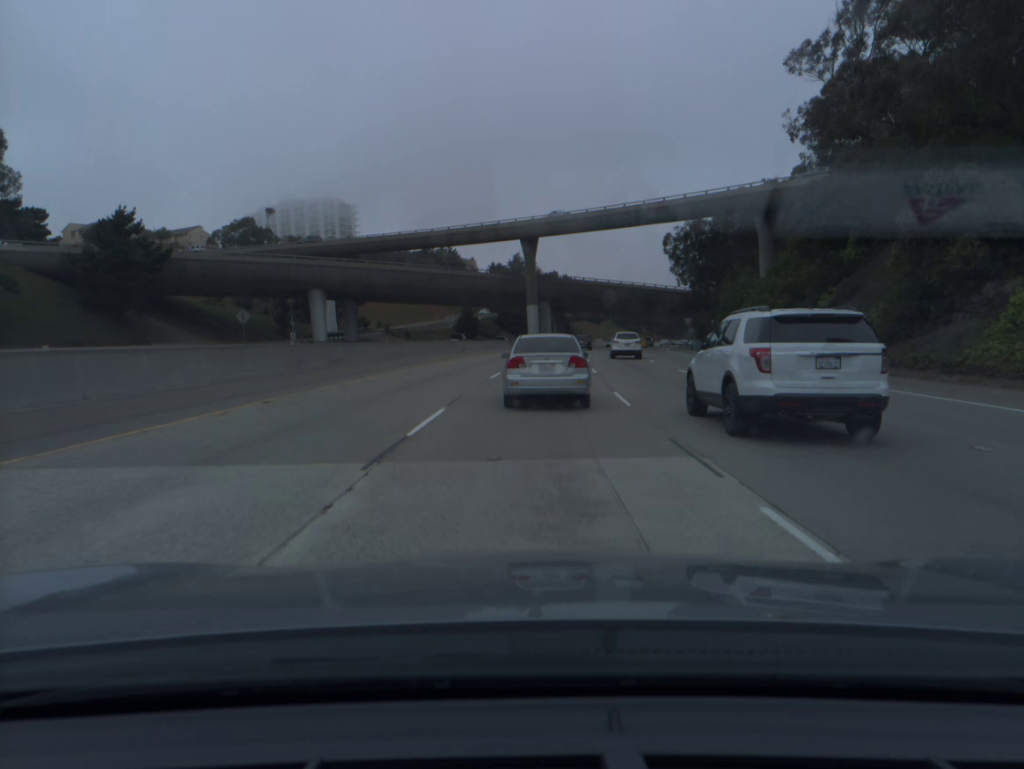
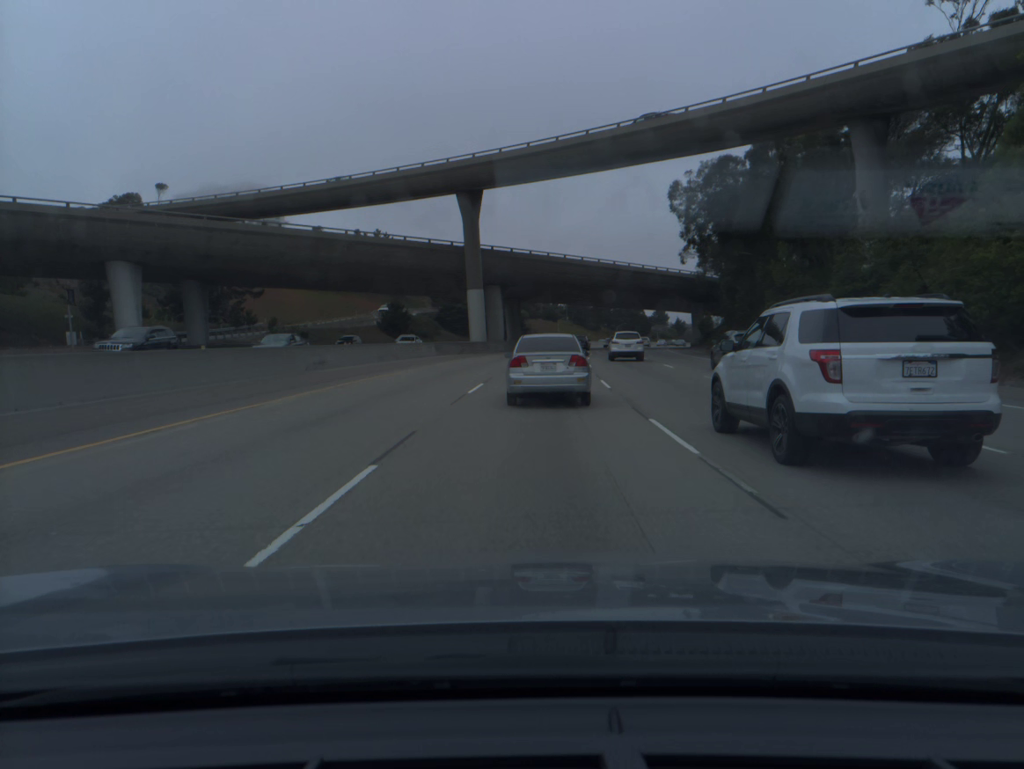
(+1.1, +35.6) m; +4°
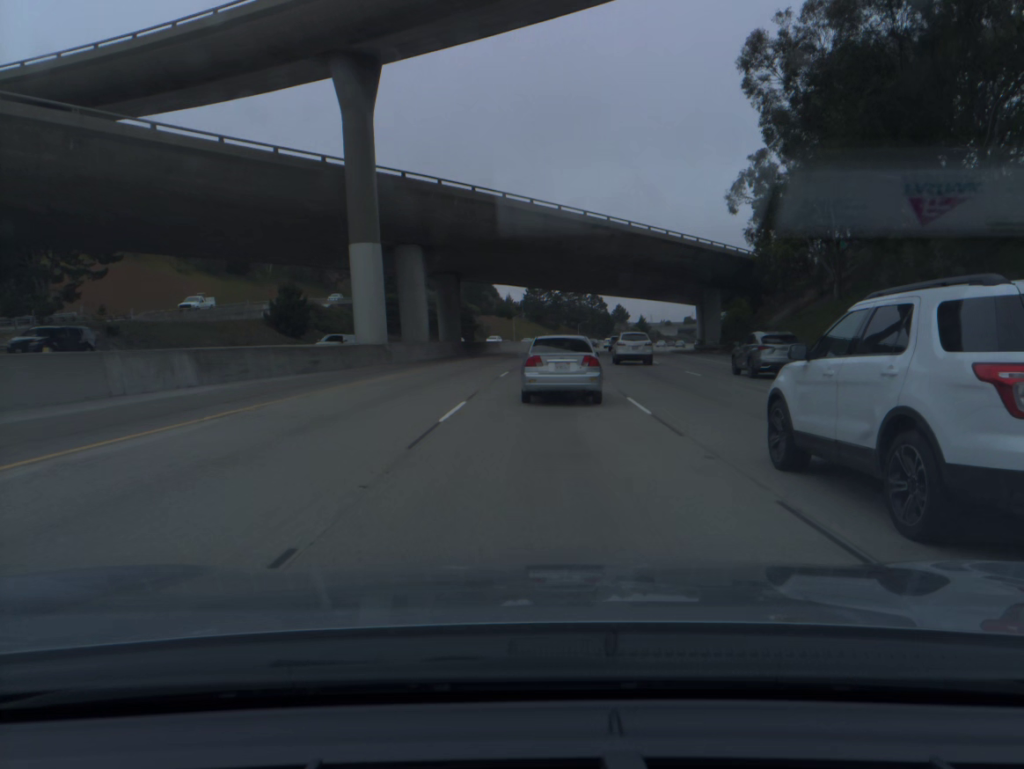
(+0.9, +35.6) m; +3°
